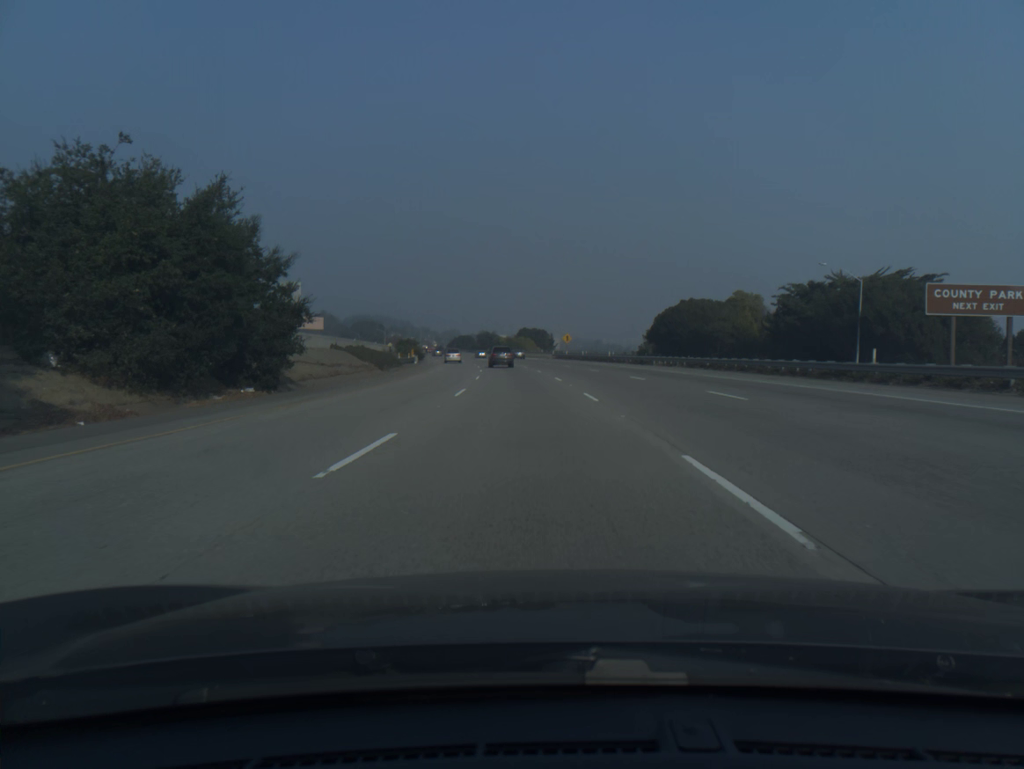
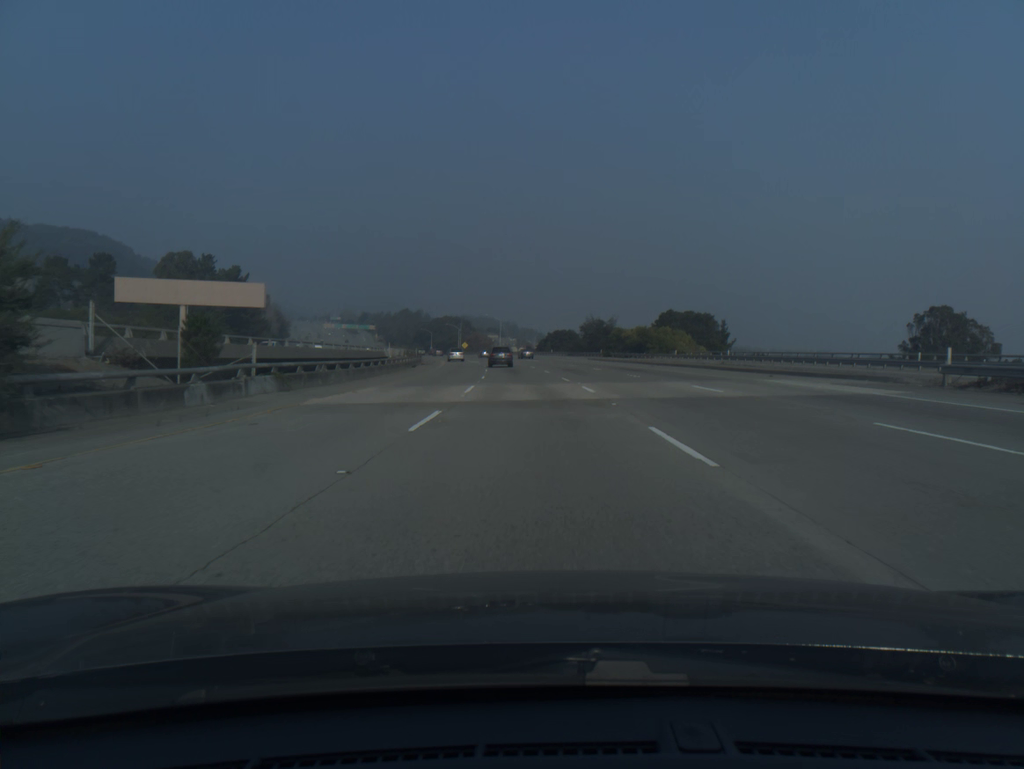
(-6.9, +97.5) m; -8°
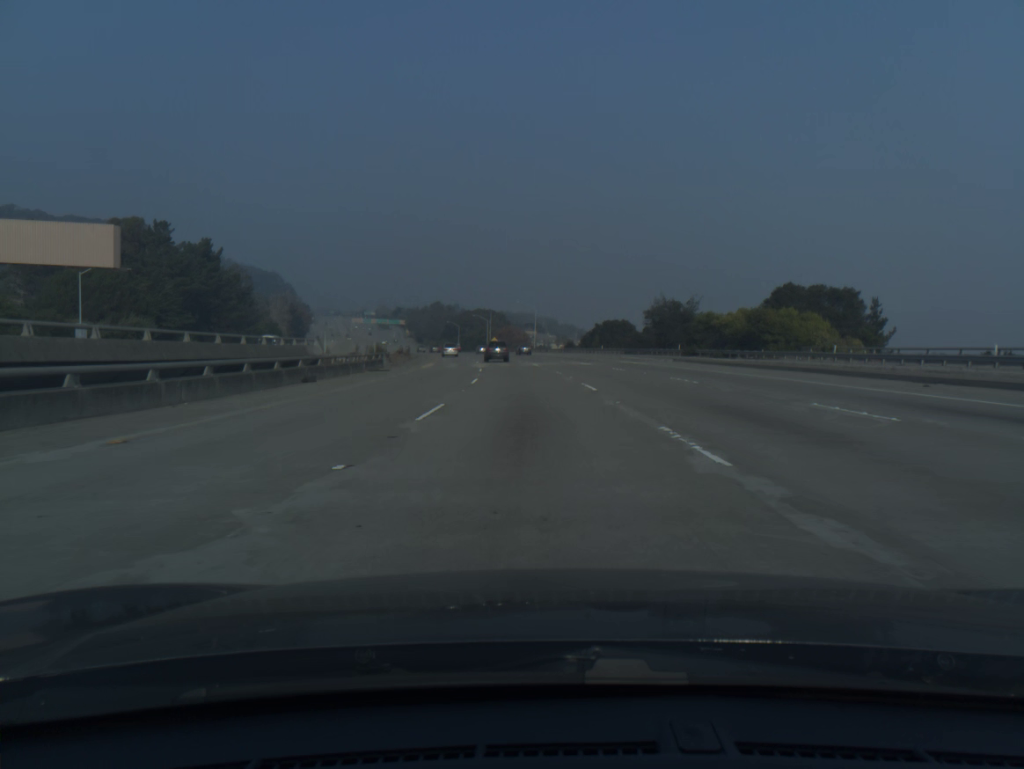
(-0.9, +39.1) m; -3°
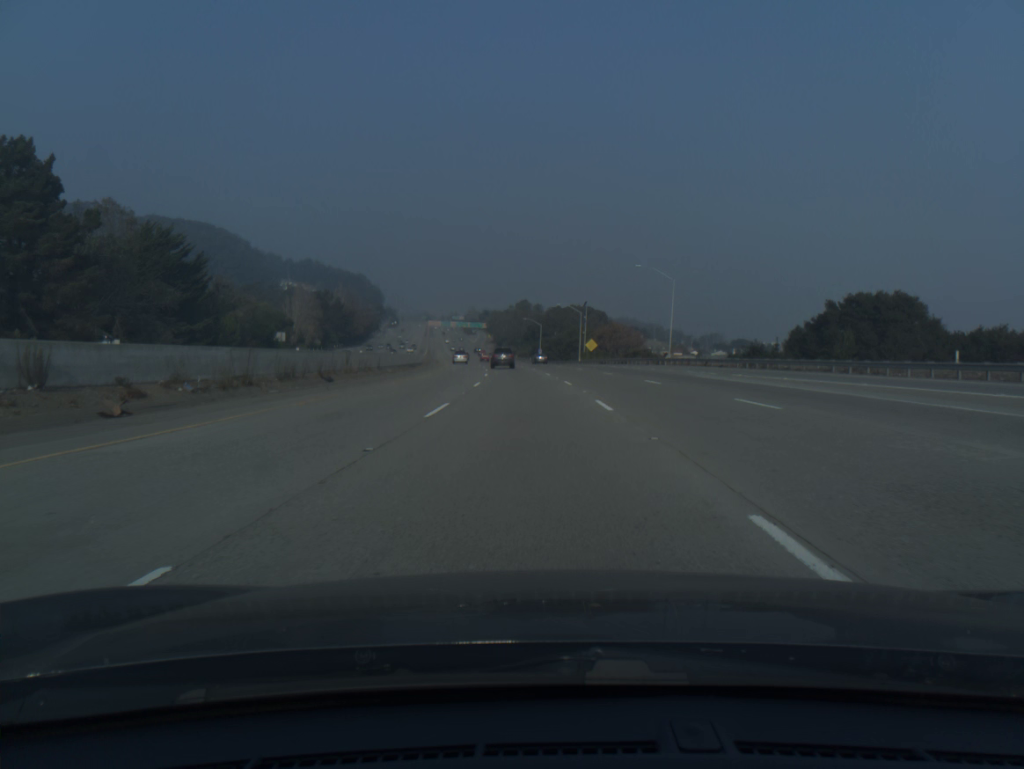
(-4.7, +77.9) m; -7°
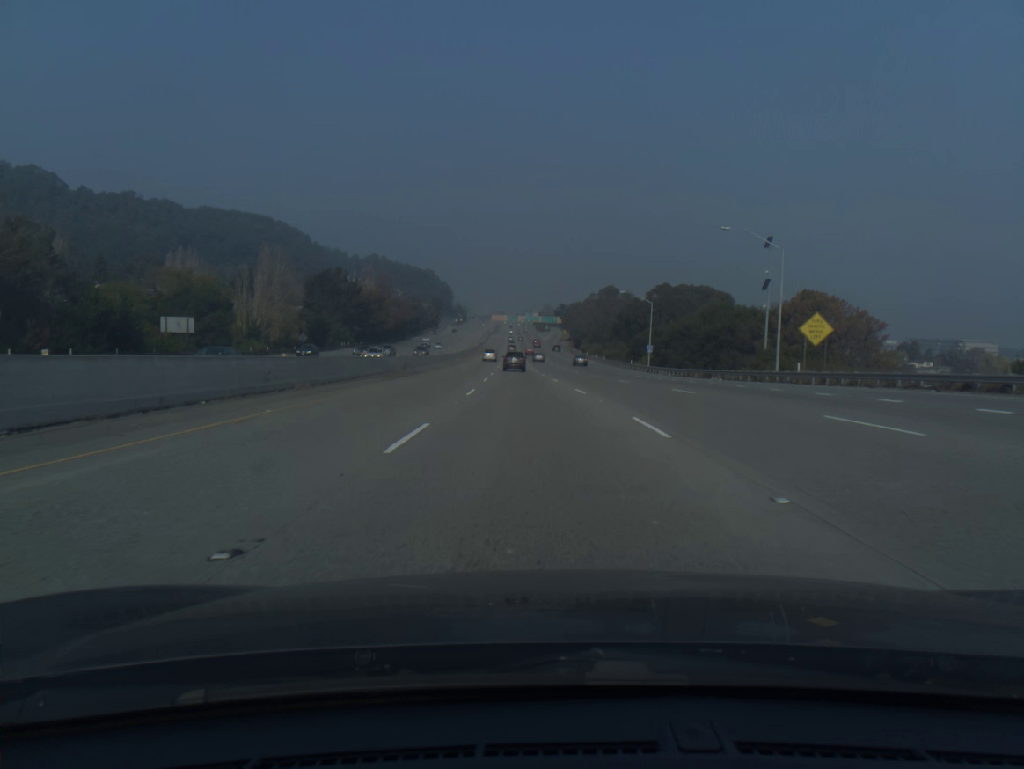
(-3.8, +78.0) m; -6°
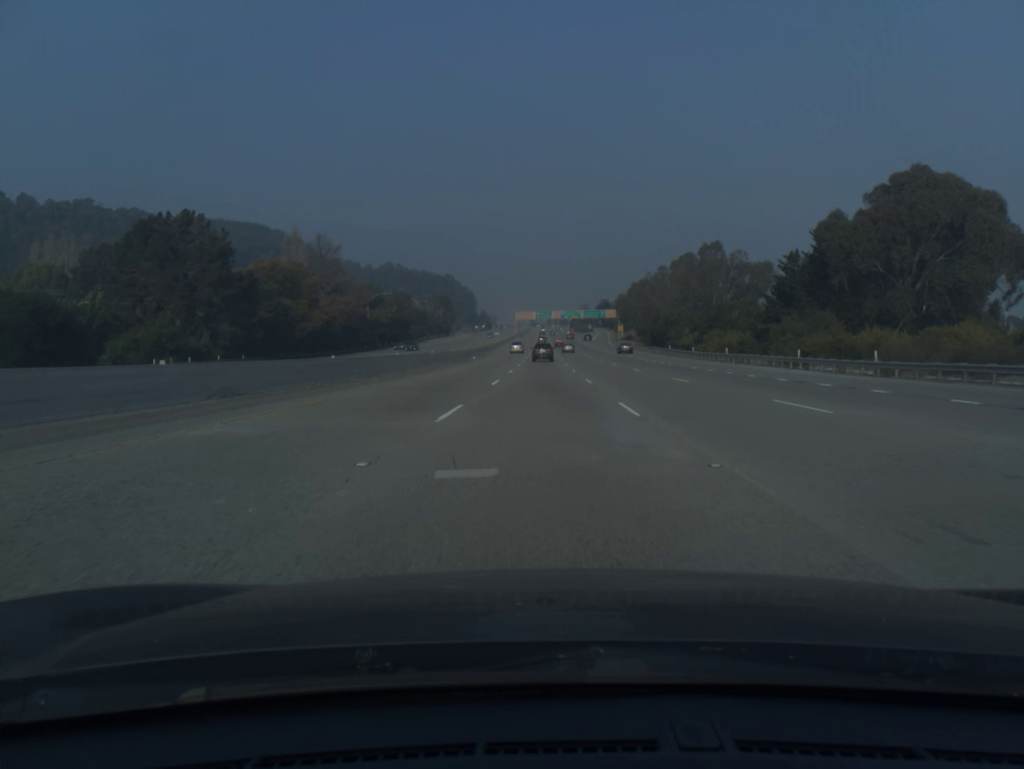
(-3.4, +98.2) m; -3°
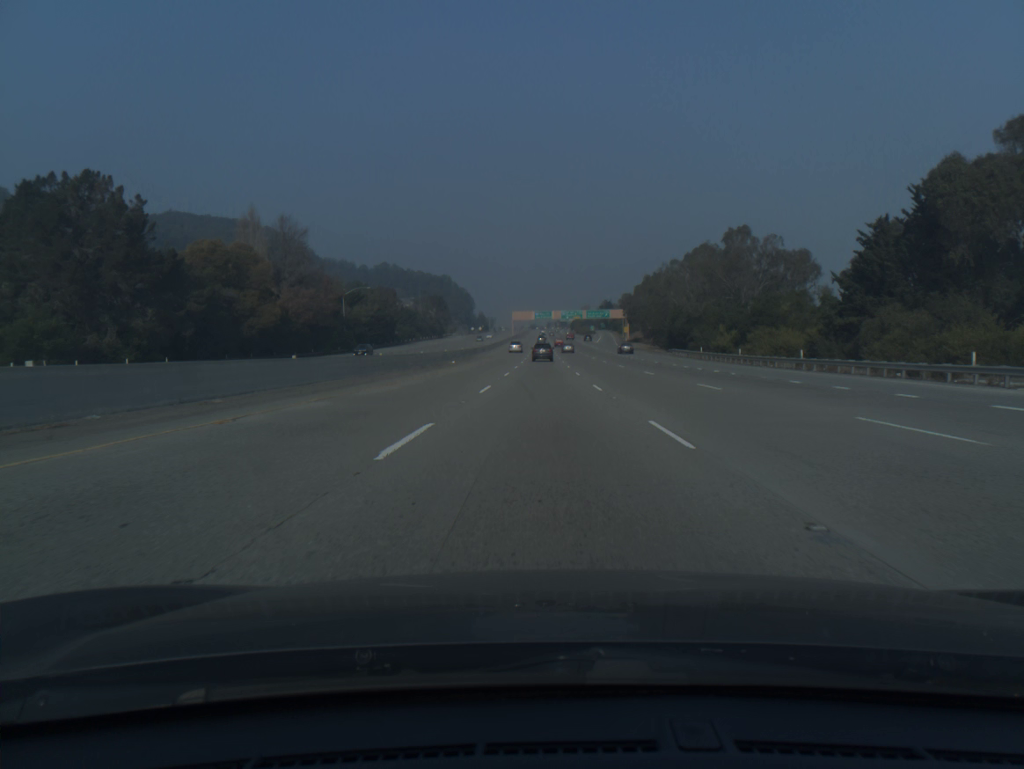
(0.0, +19.7) m; 0°
